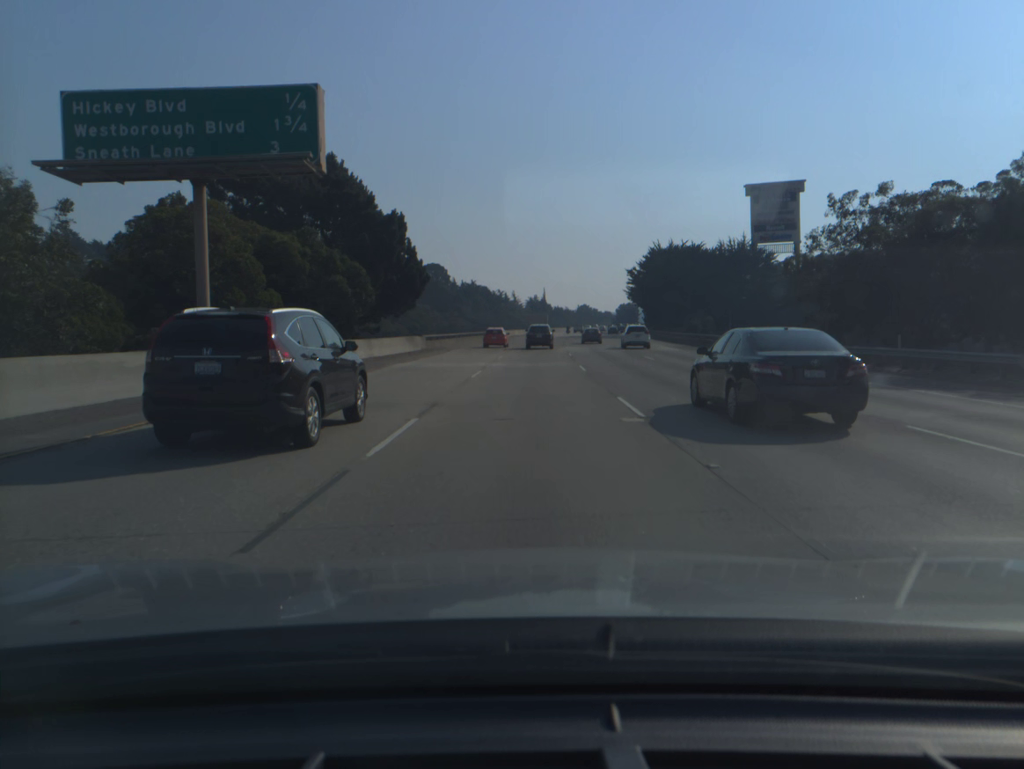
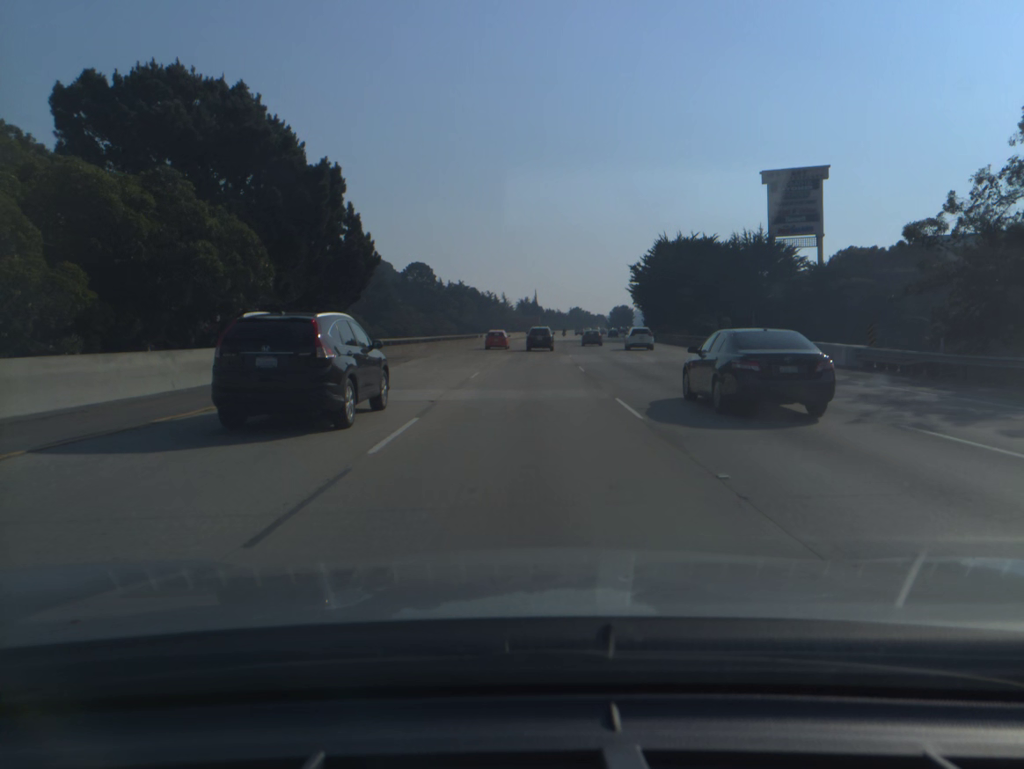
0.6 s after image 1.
(+0.1, +14.5) m; +1°
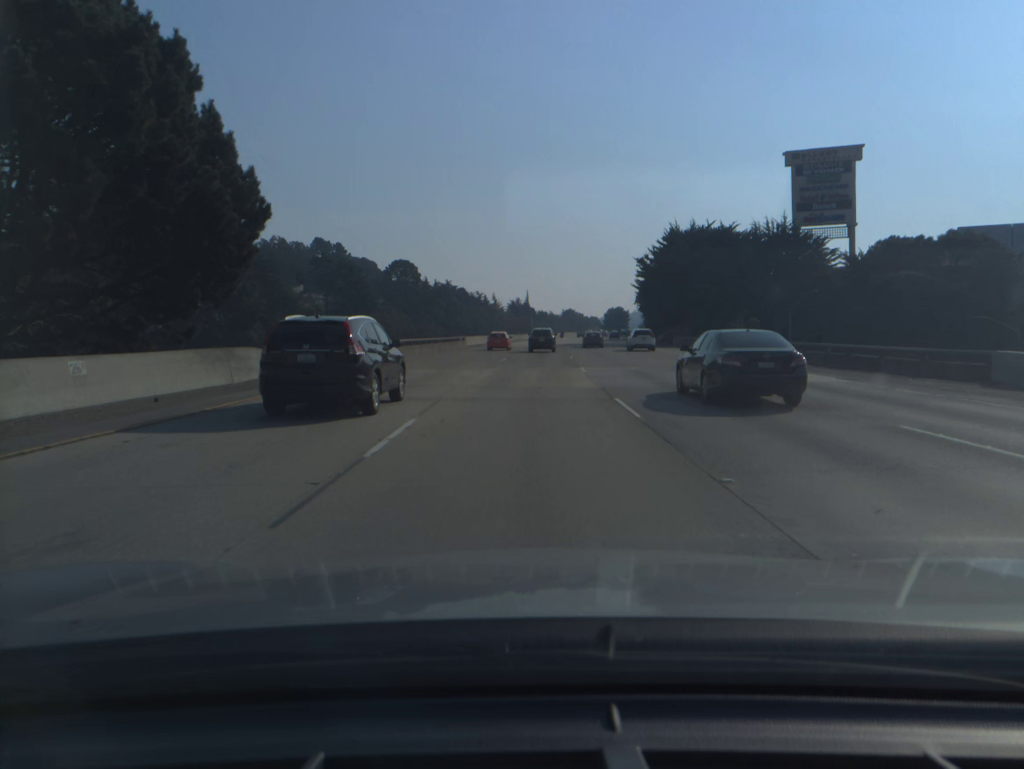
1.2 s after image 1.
(+0.1, +14.6) m; +1°
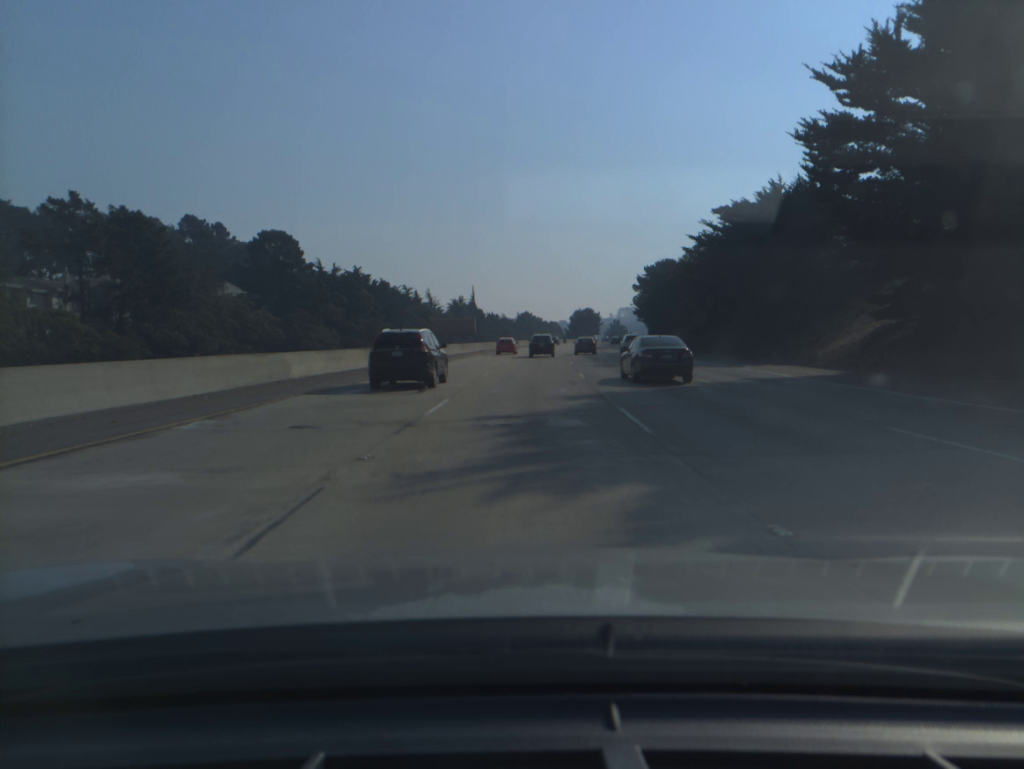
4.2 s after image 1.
(+2.3, +73.4) m; +3°
